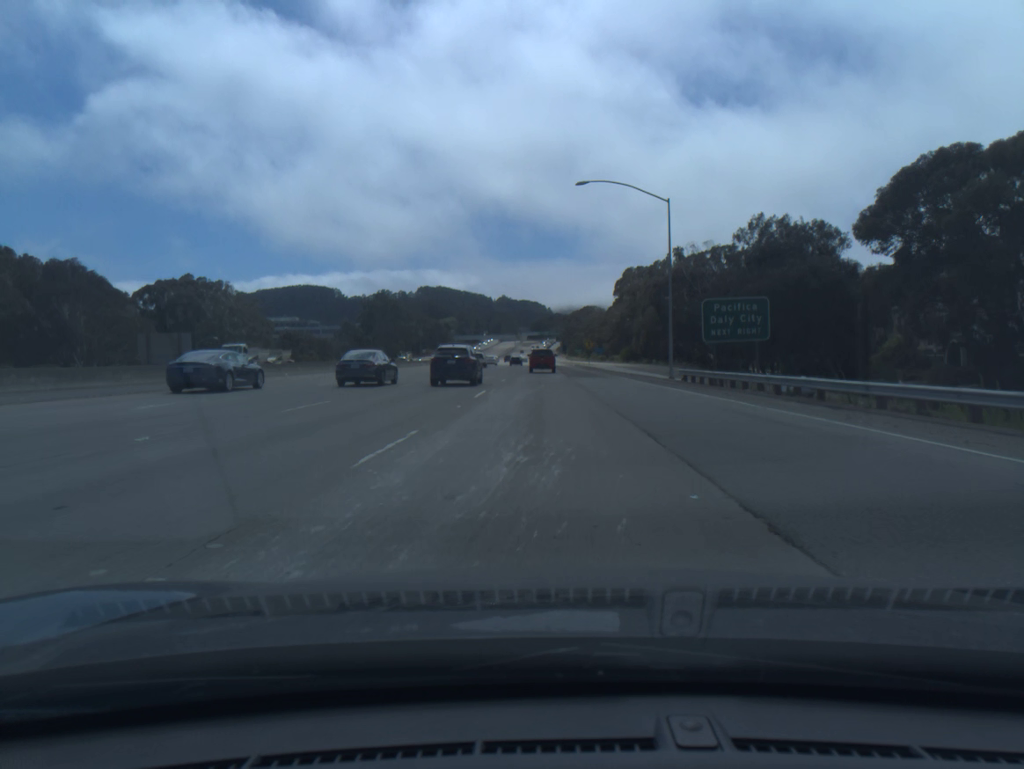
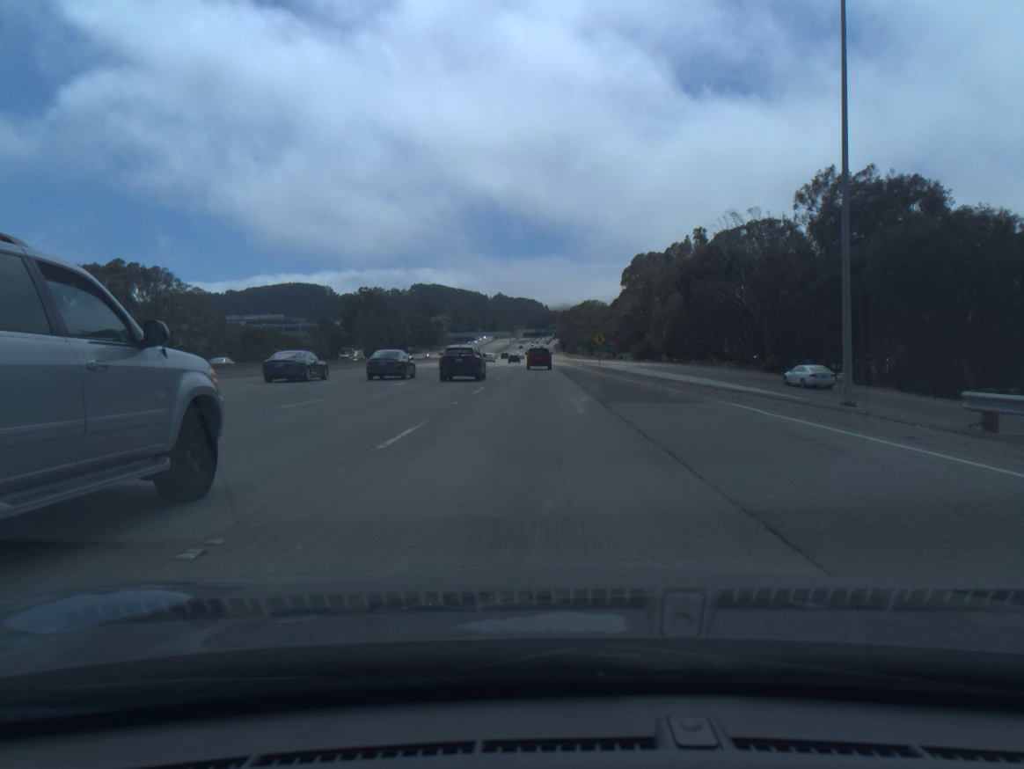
(+0.1, +28.2) m; 0°
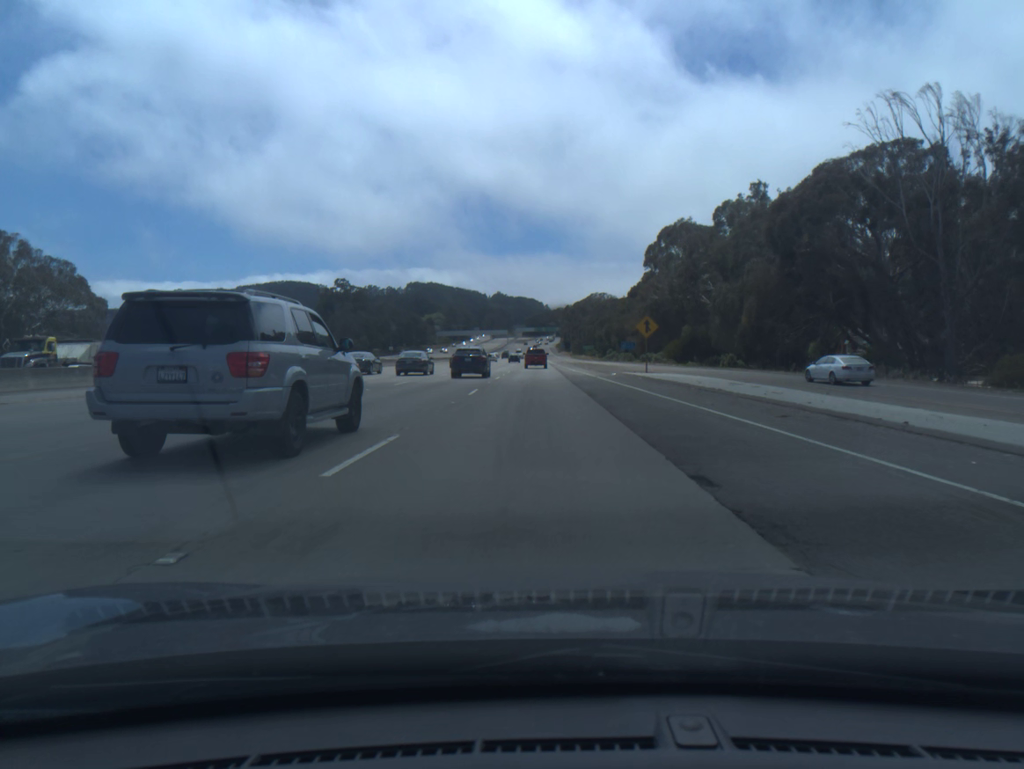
(0.0, +43.7) m; 0°
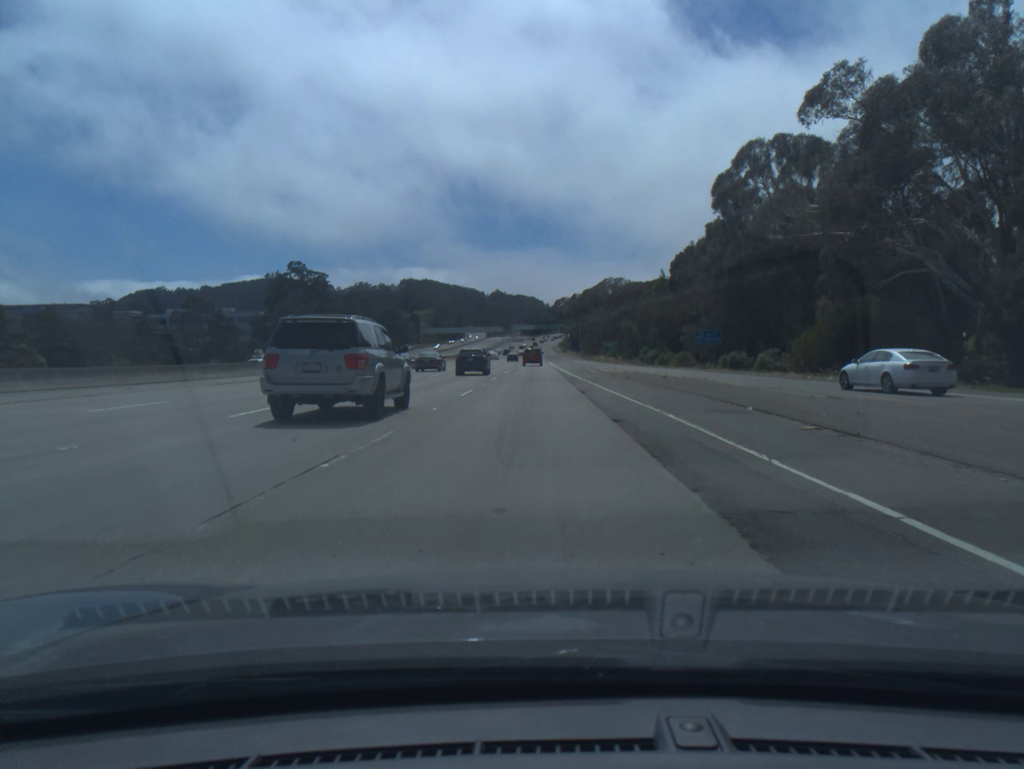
(0.0, +60.2) m; 0°
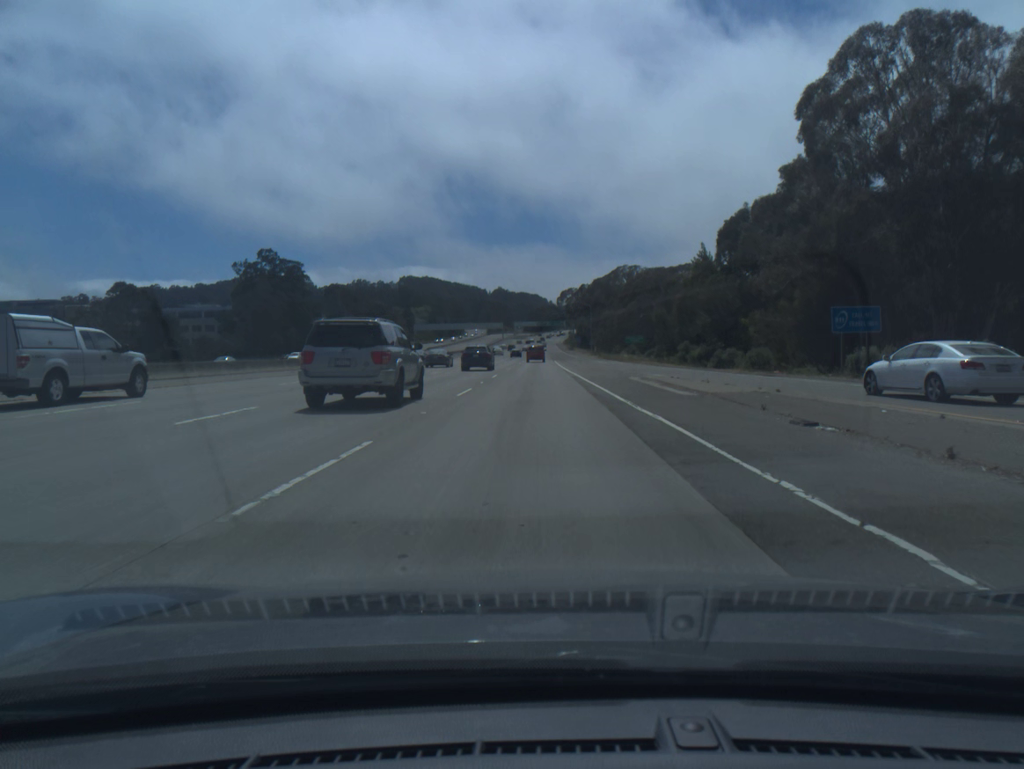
(-0.1, +31.0) m; 0°
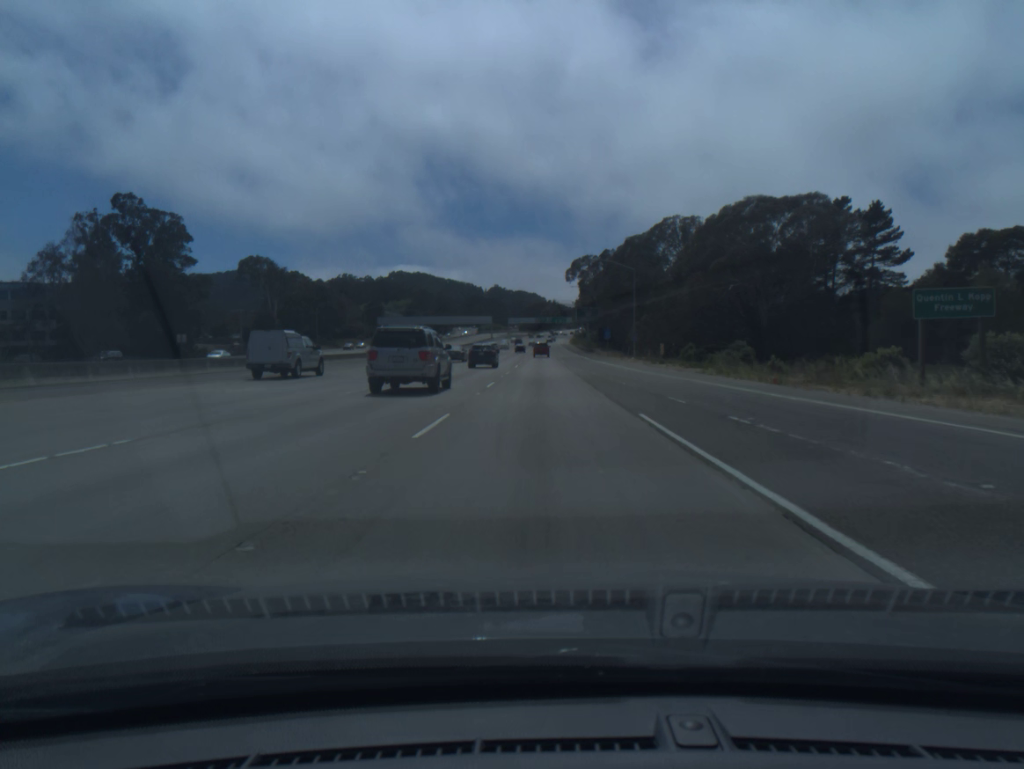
(-0.3, +79.8) m; 0°
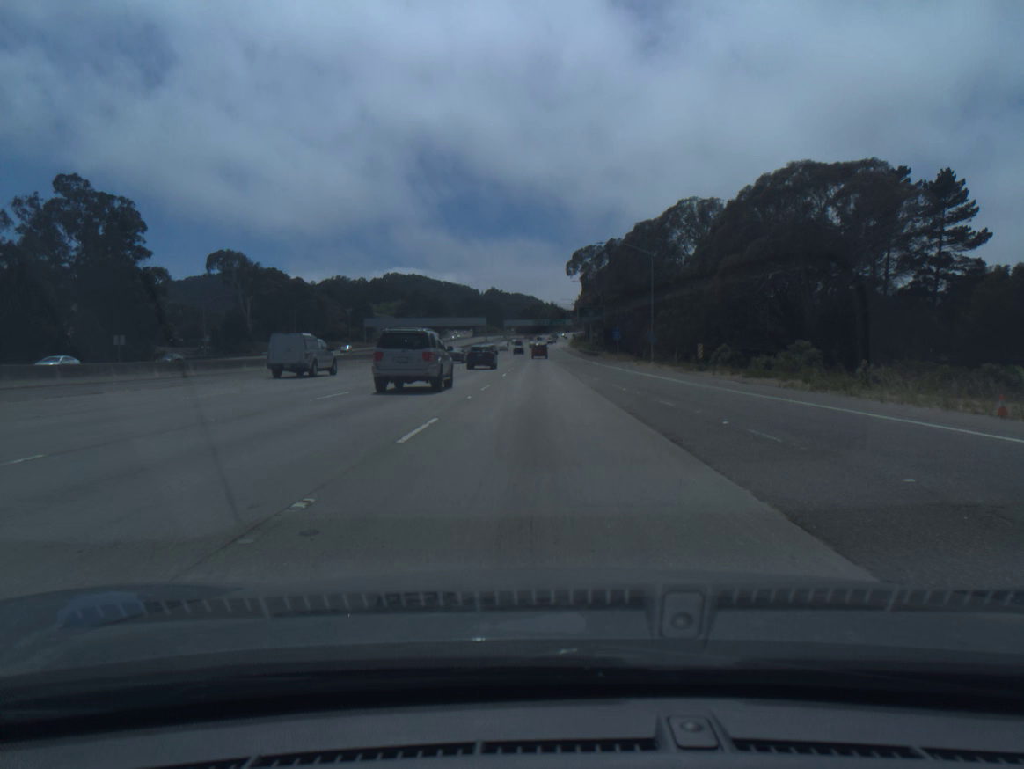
(0.0, +16.4) m; 0°
